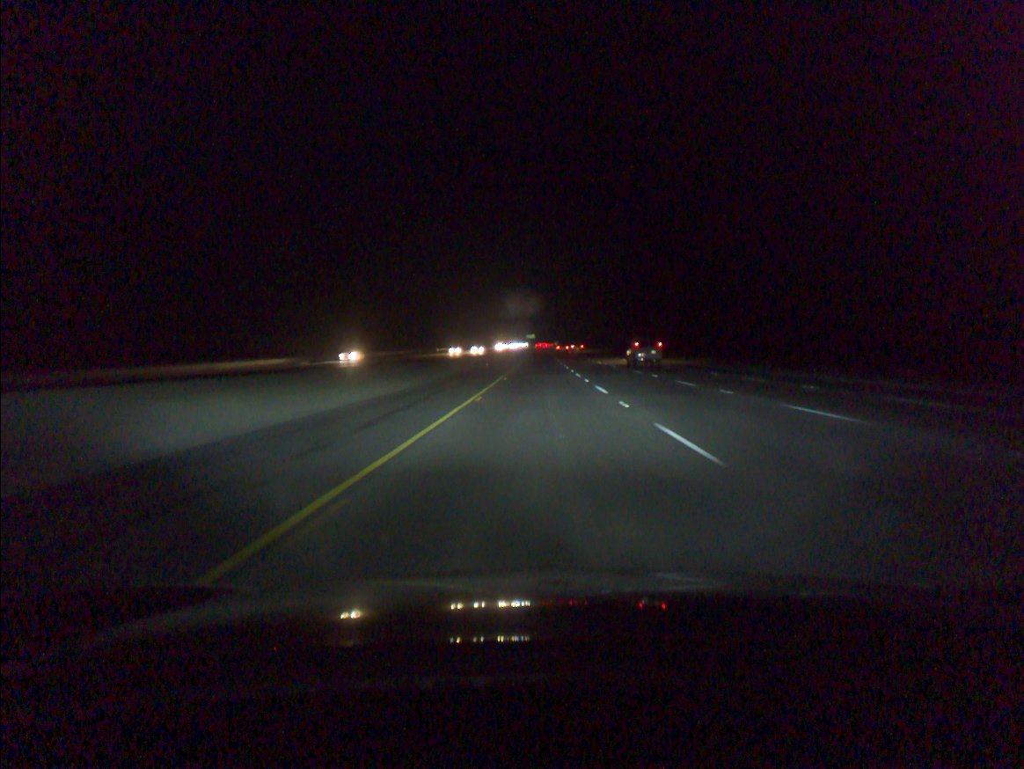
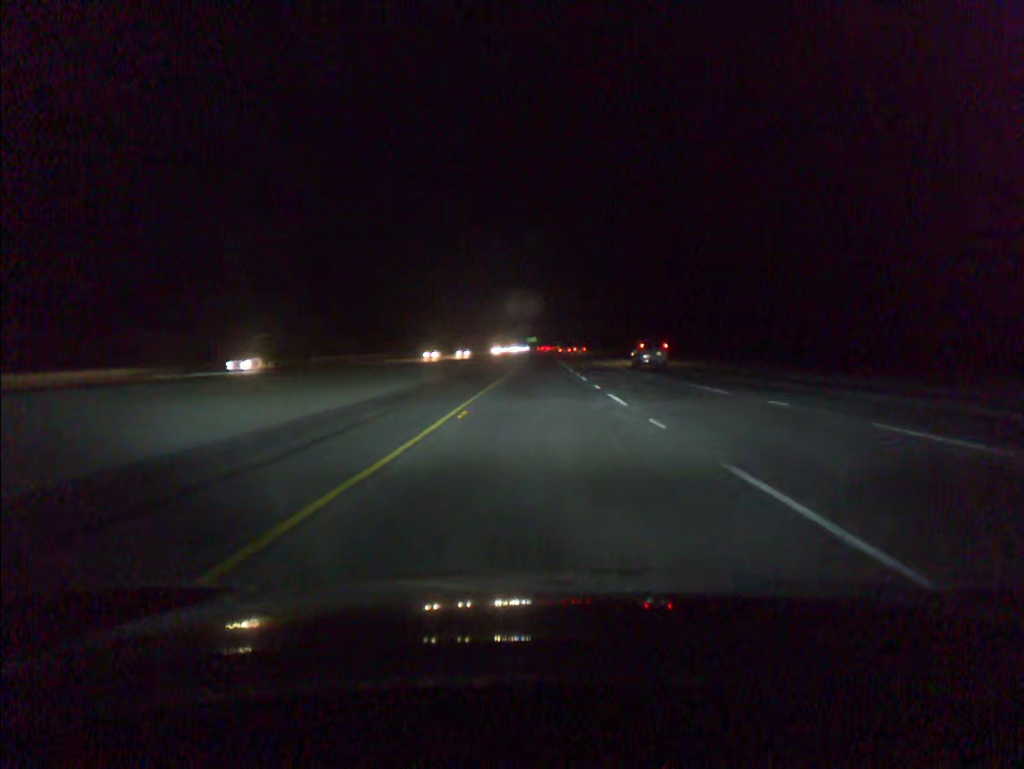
(0.0, +19.5) m; 0°
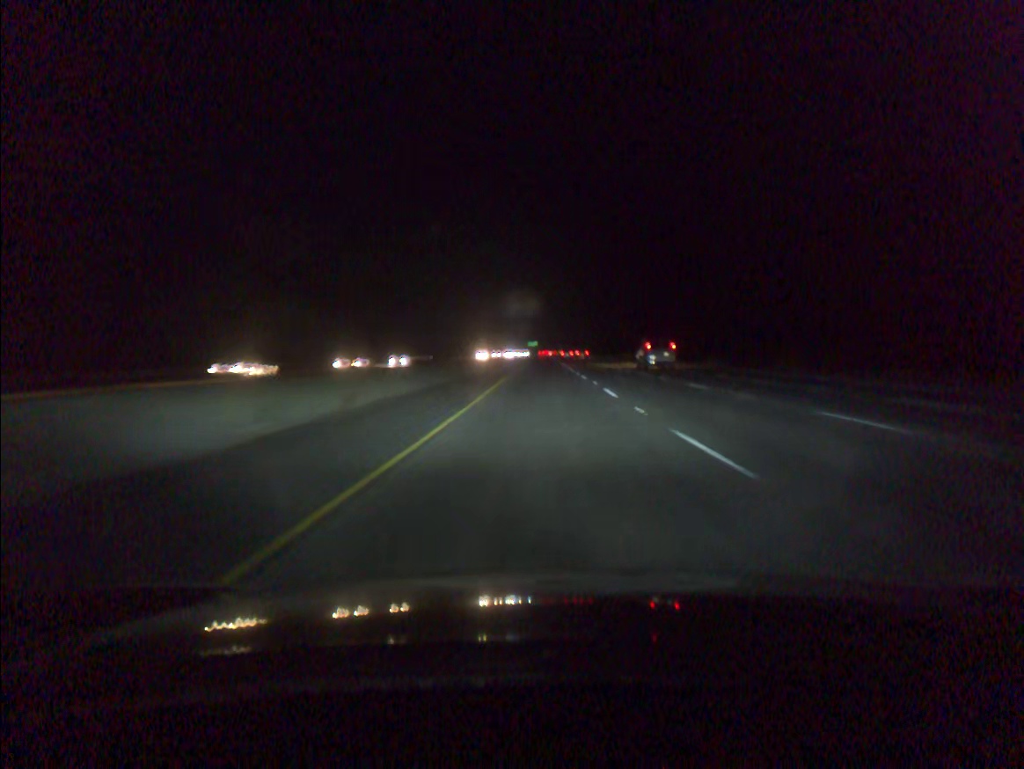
(-0.1, +40.4) m; 0°
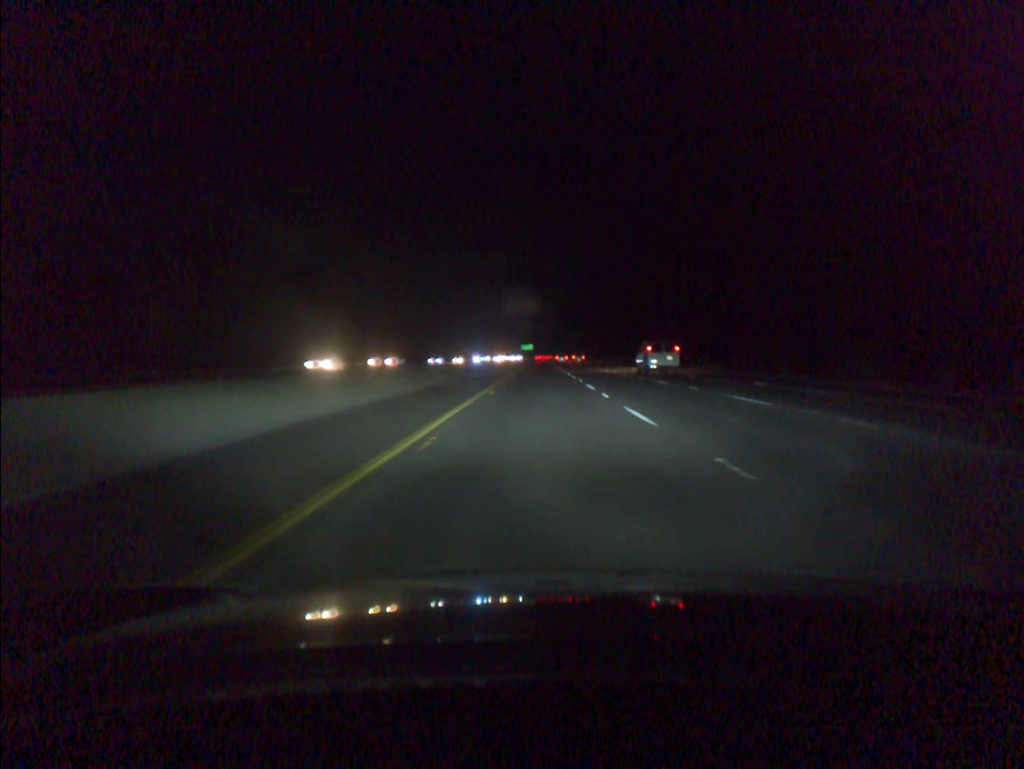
(+0.4, +80.9) m; 0°
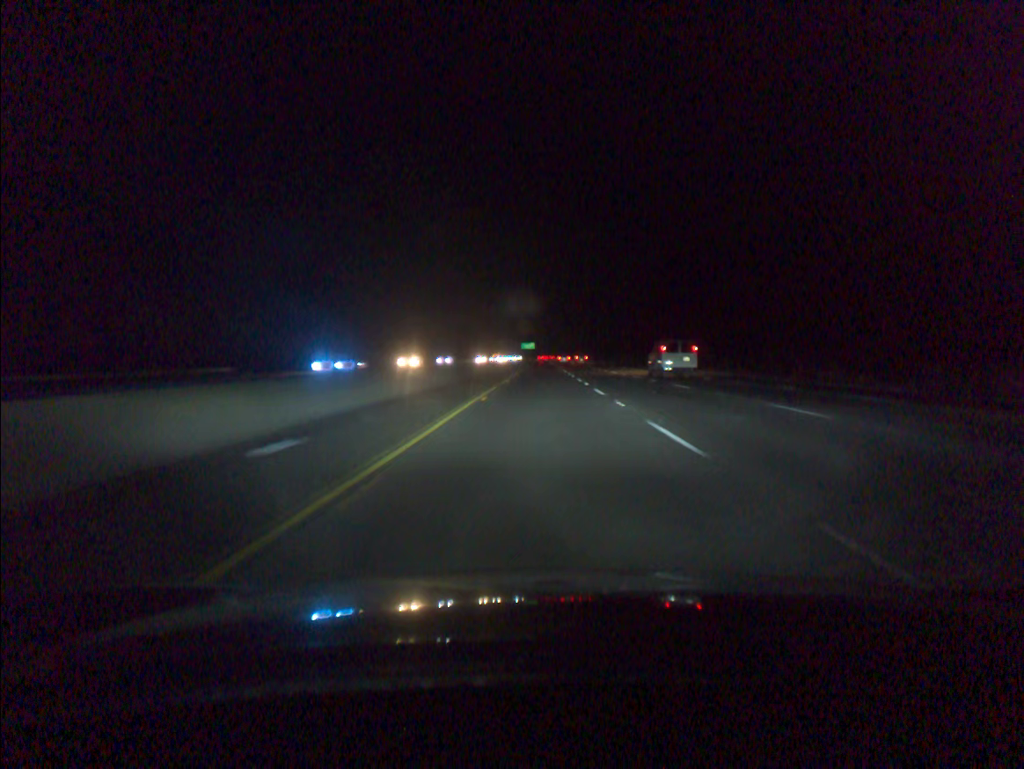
(-0.1, +61.9) m; 0°
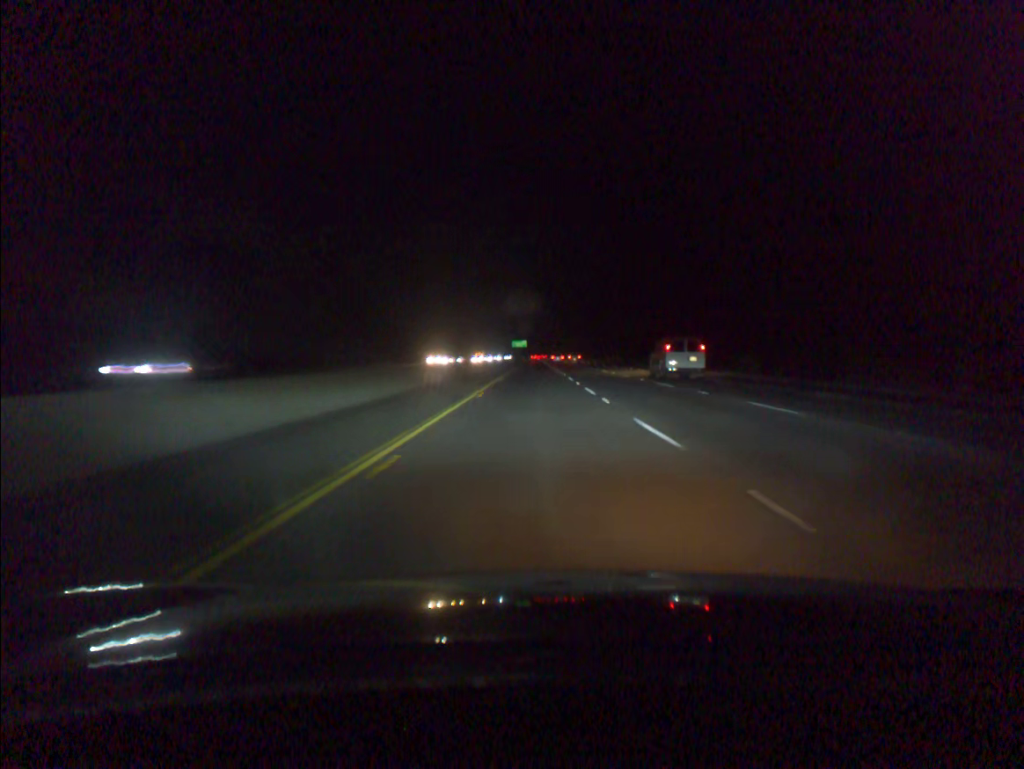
(+0.1, +42.5) m; 0°
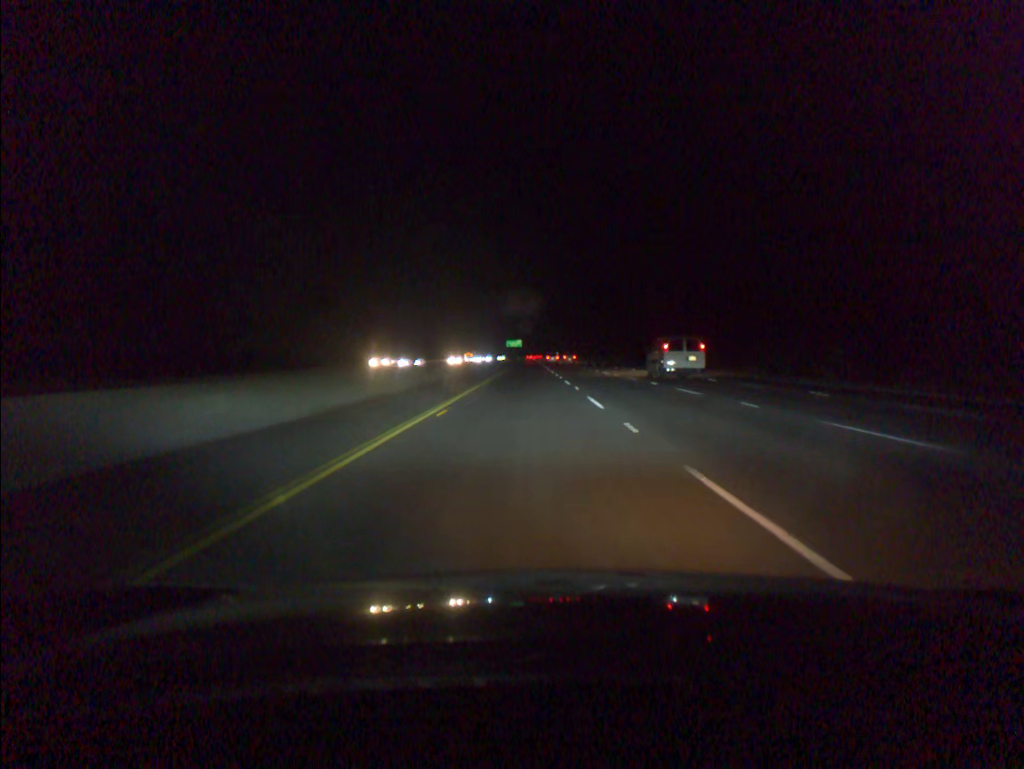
(+0.1, +21.3) m; 0°
